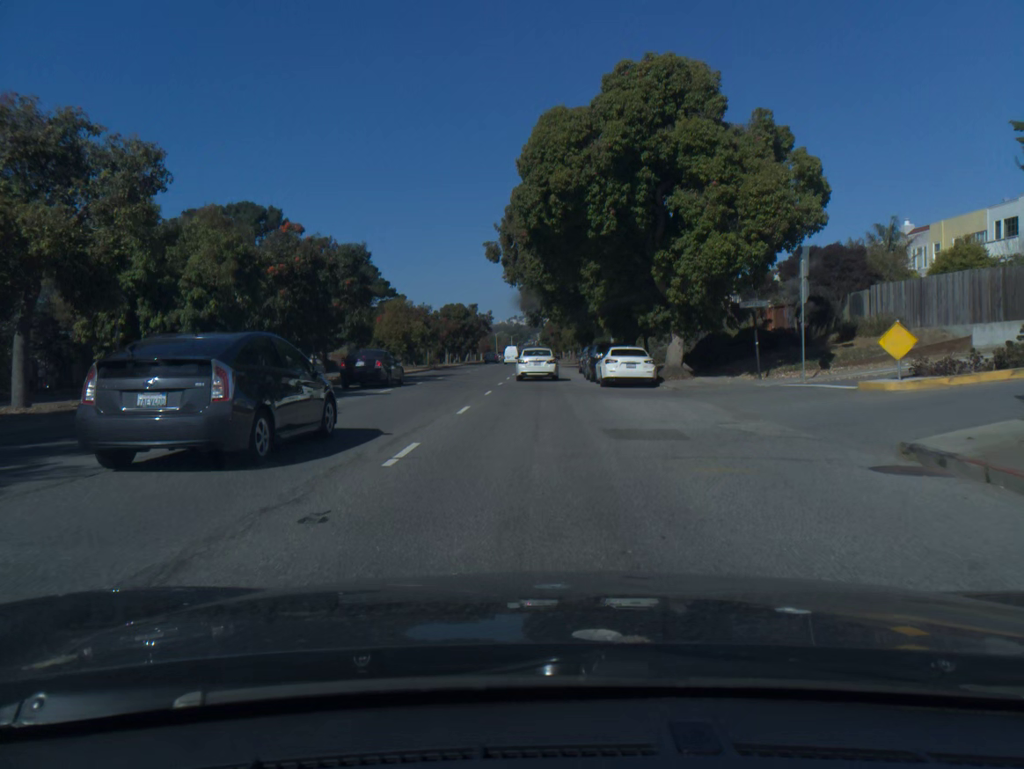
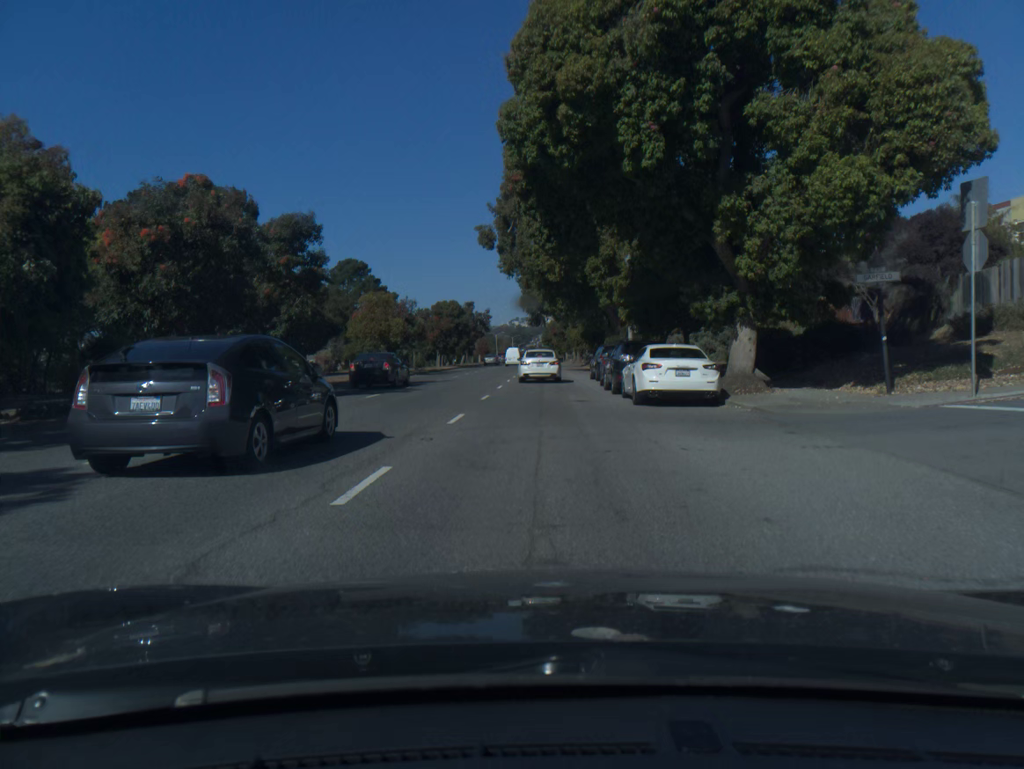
(0.0, +9.5) m; 0°
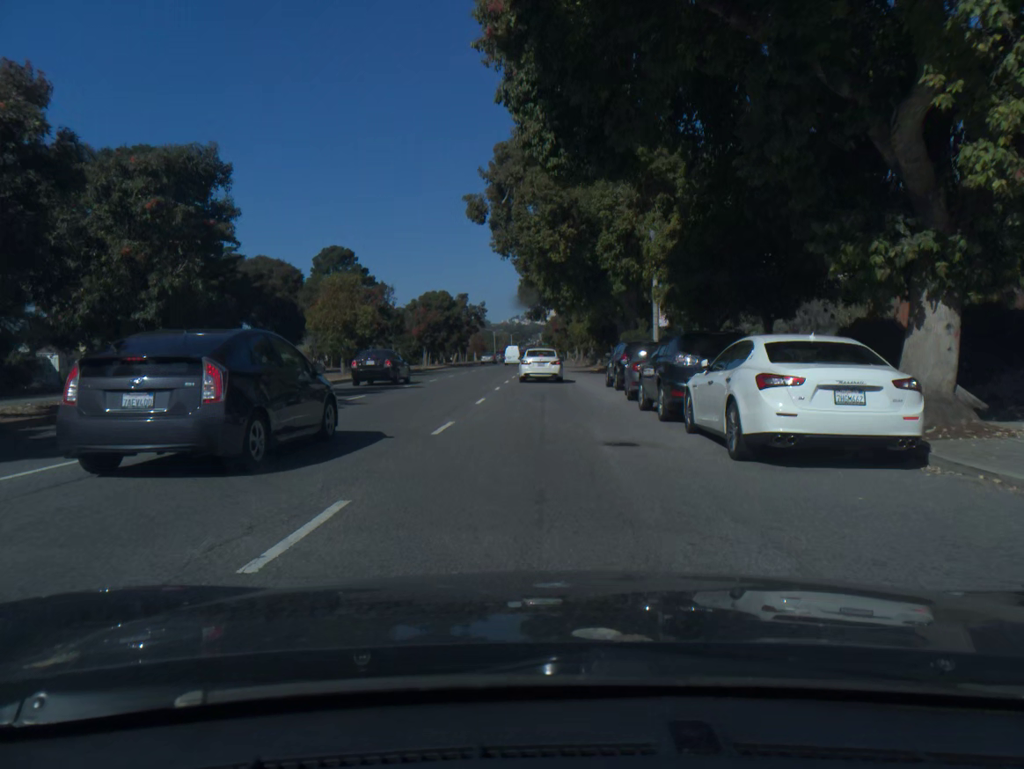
(0.0, +9.5) m; 0°
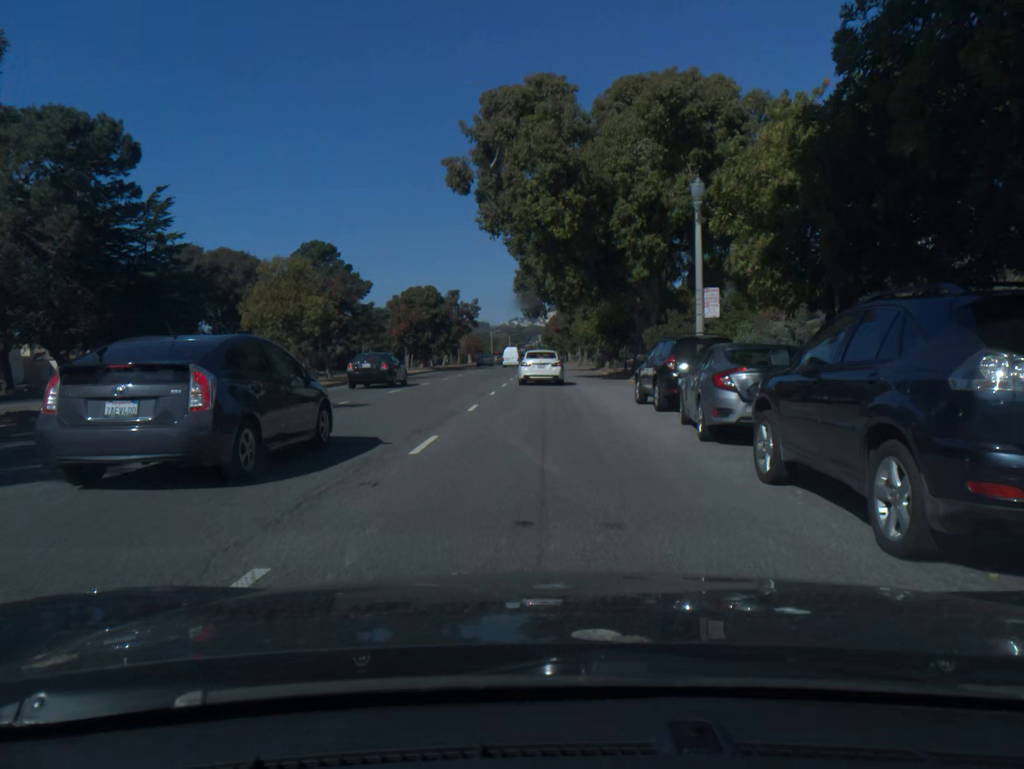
(0.0, +9.4) m; 0°
